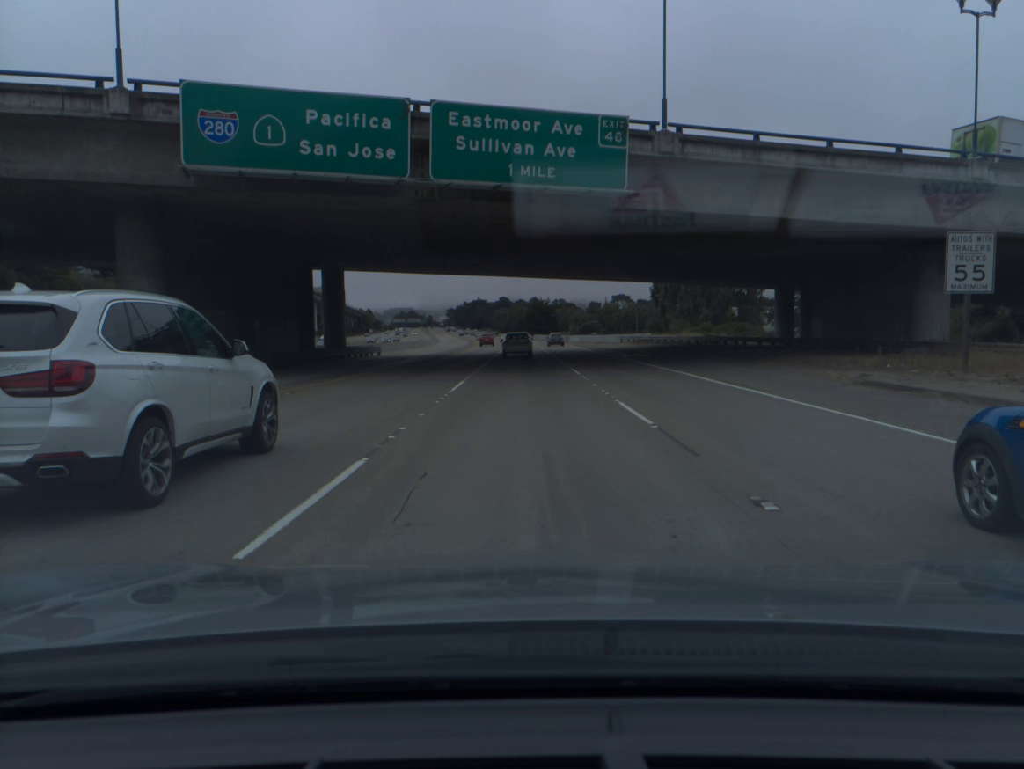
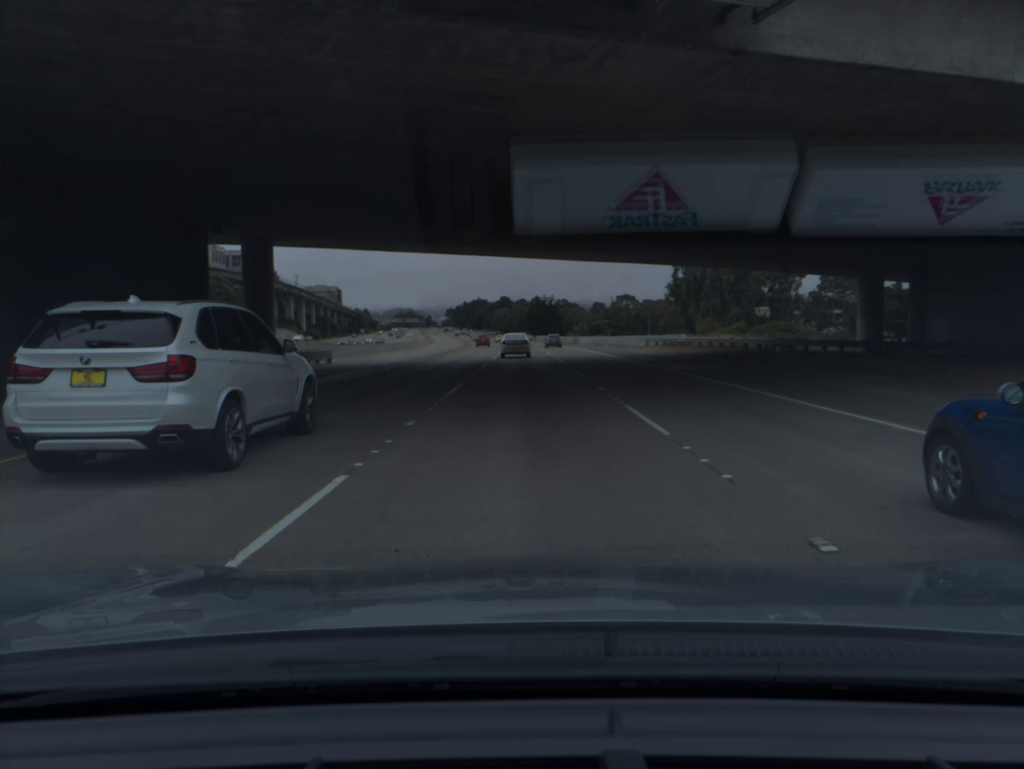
(0.0, +15.7) m; 0°
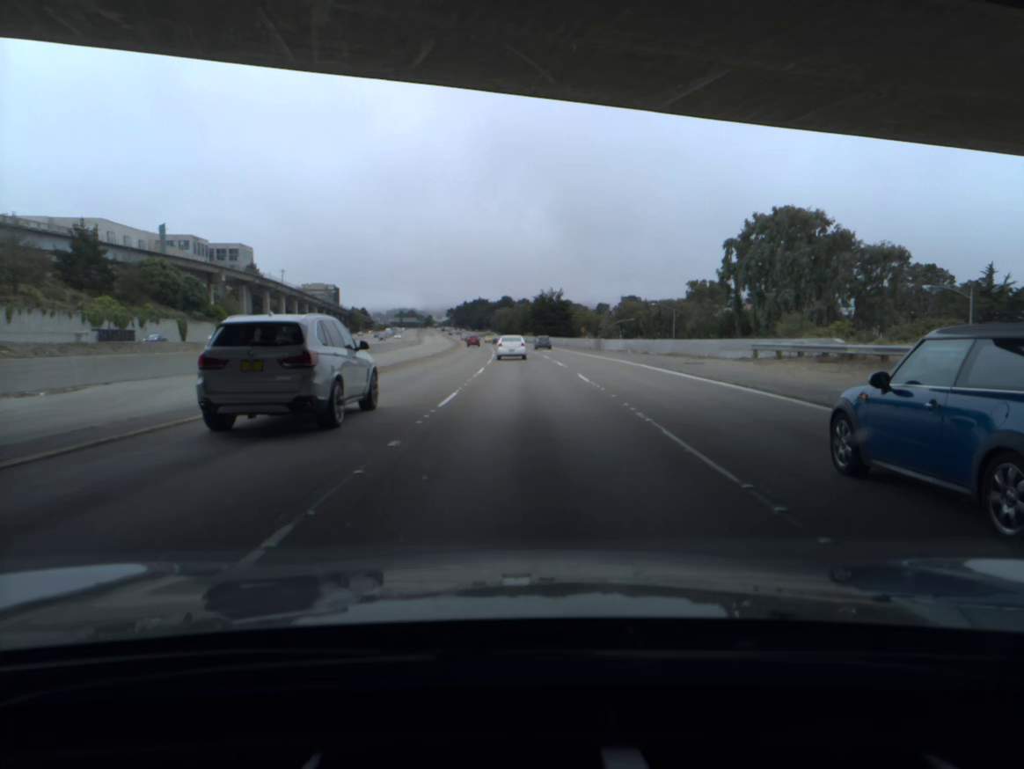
(-0.1, +31.3) m; 0°
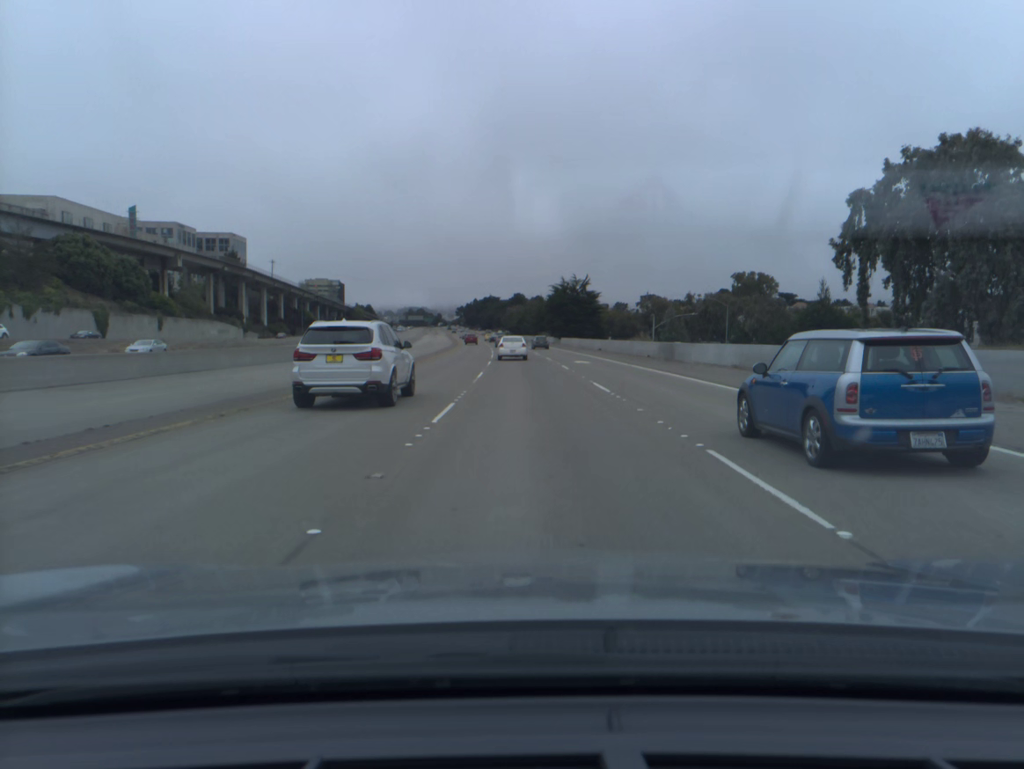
(-0.2, +31.4) m; -1°
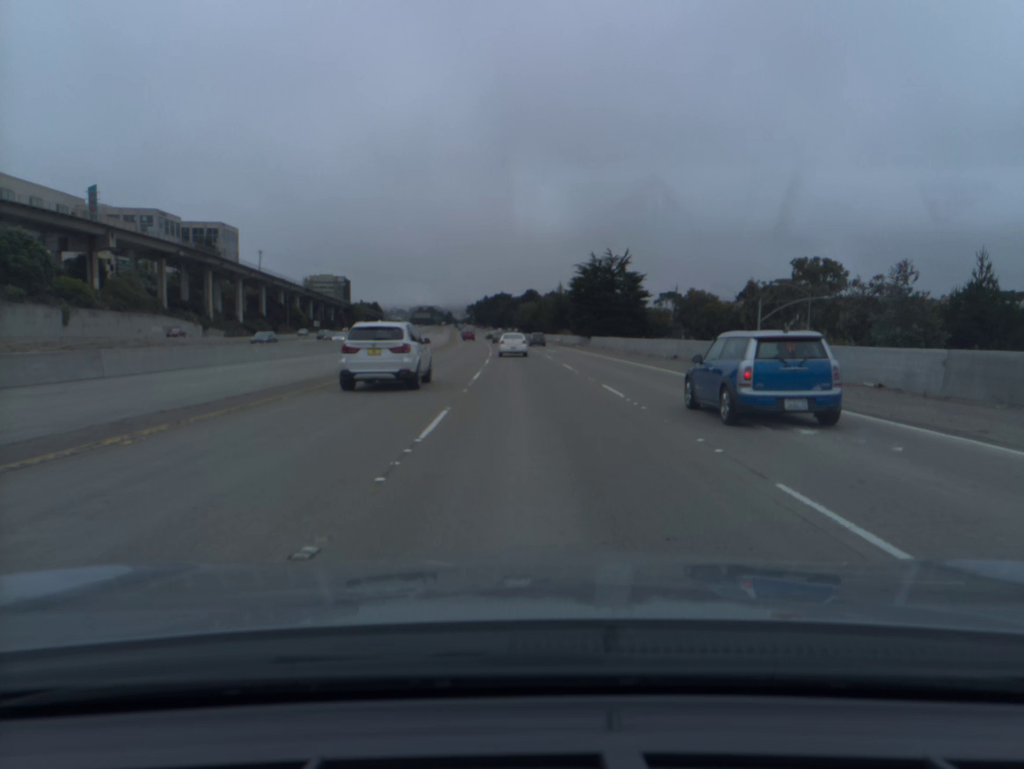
(-0.3, +31.6) m; -1°
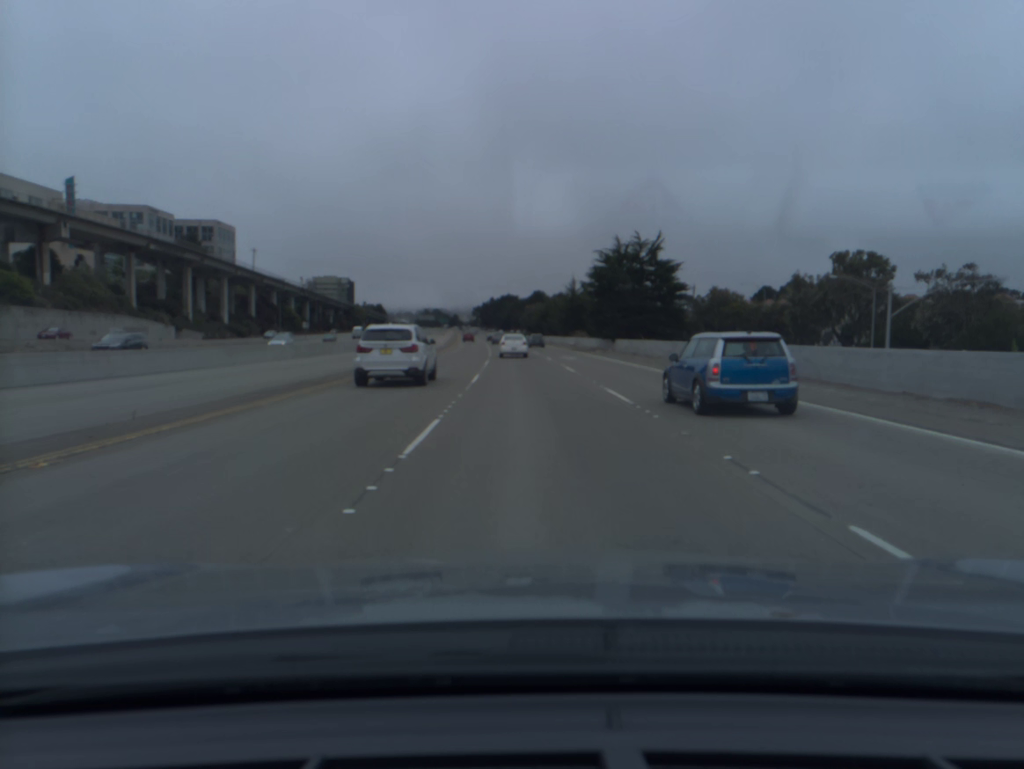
(-0.1, +15.8) m; 0°
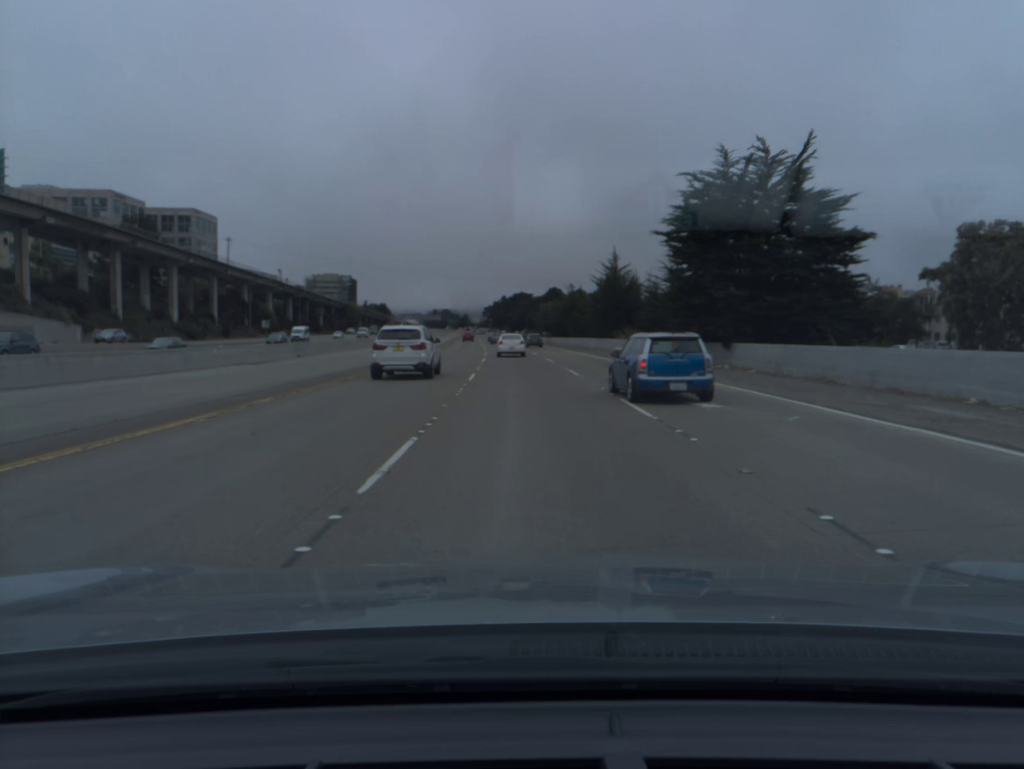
(-0.3, +31.8) m; -1°
